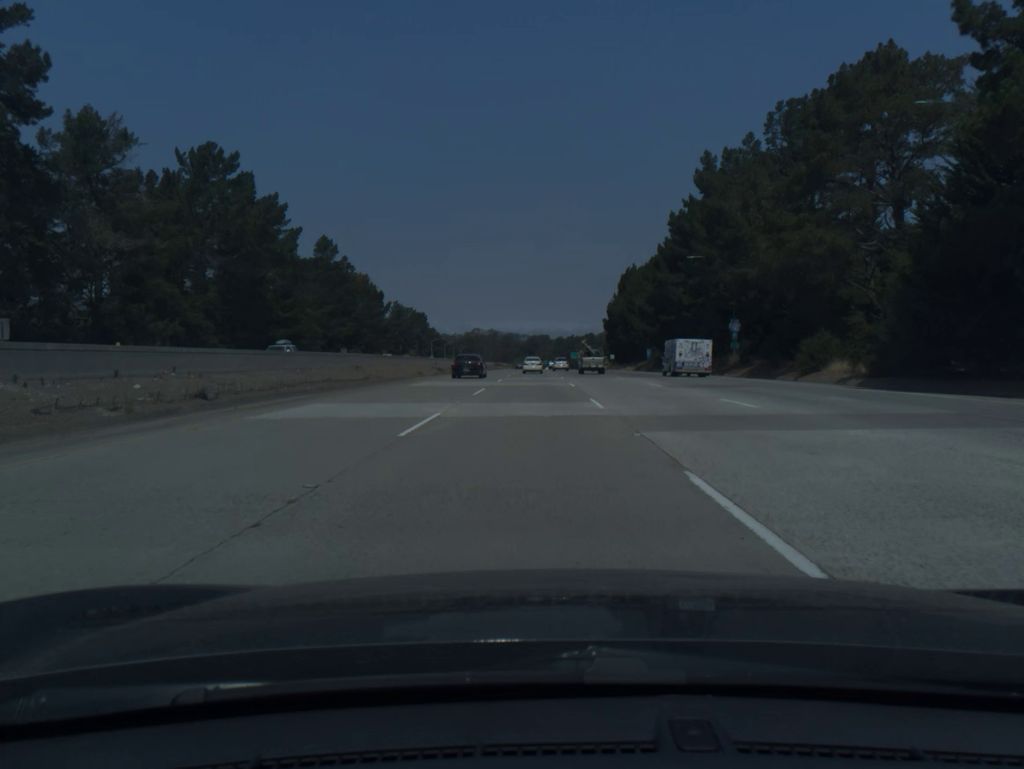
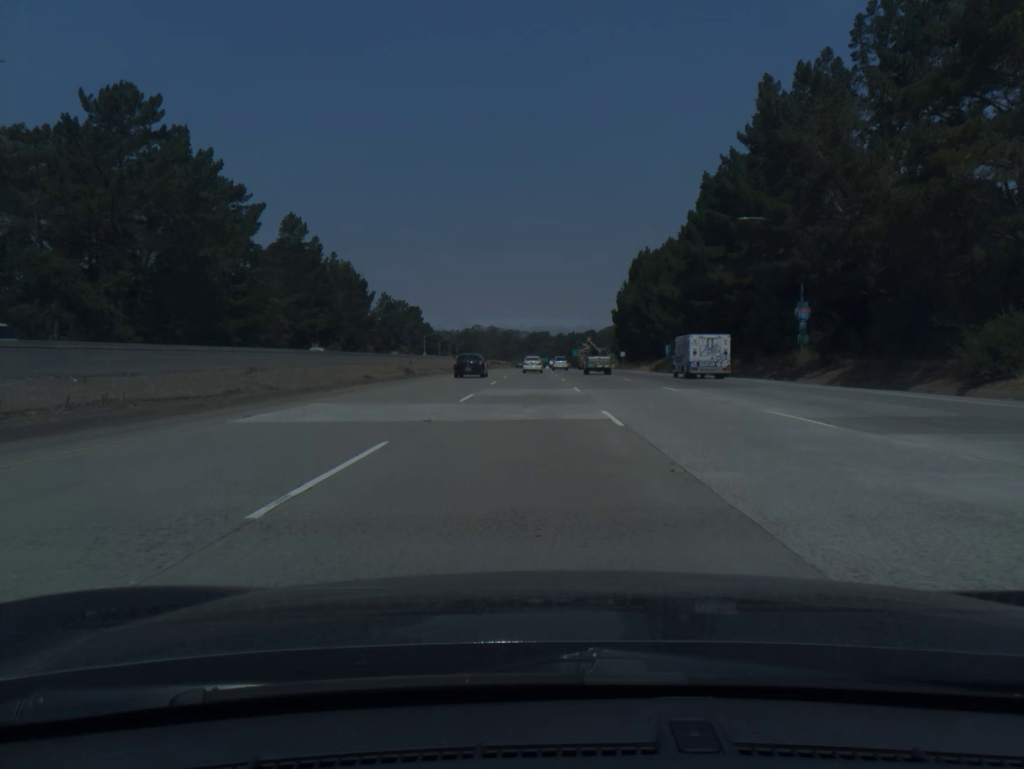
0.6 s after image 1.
(0.0, +19.5) m; 0°
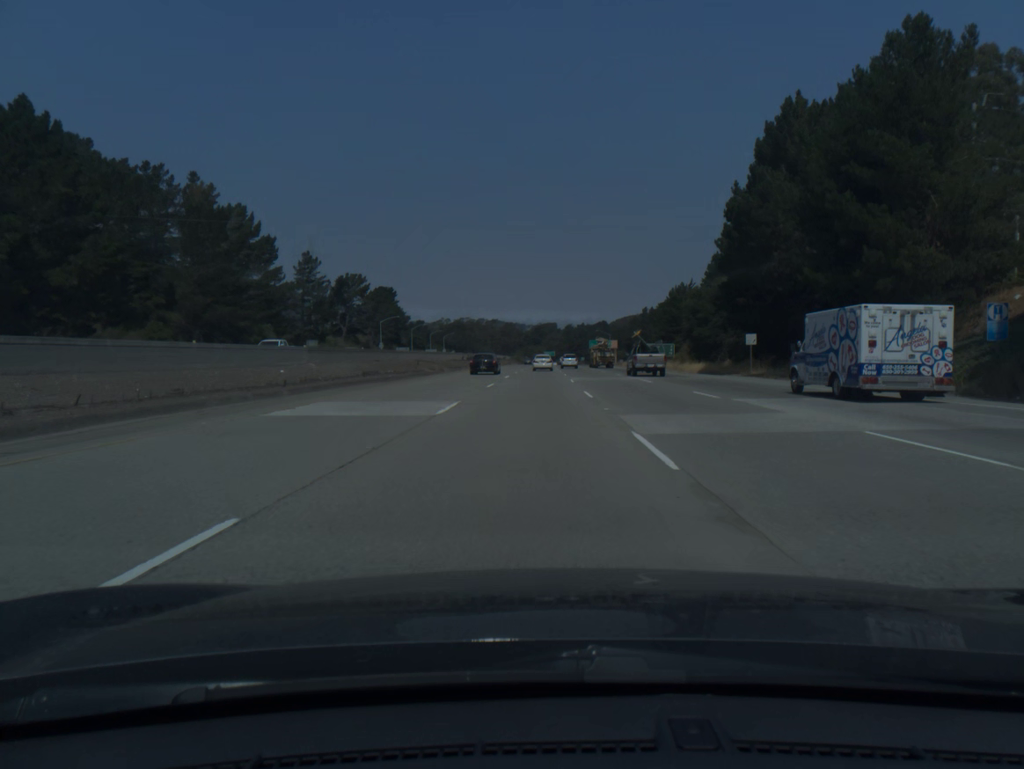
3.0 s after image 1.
(-0.2, +78.4) m; 0°
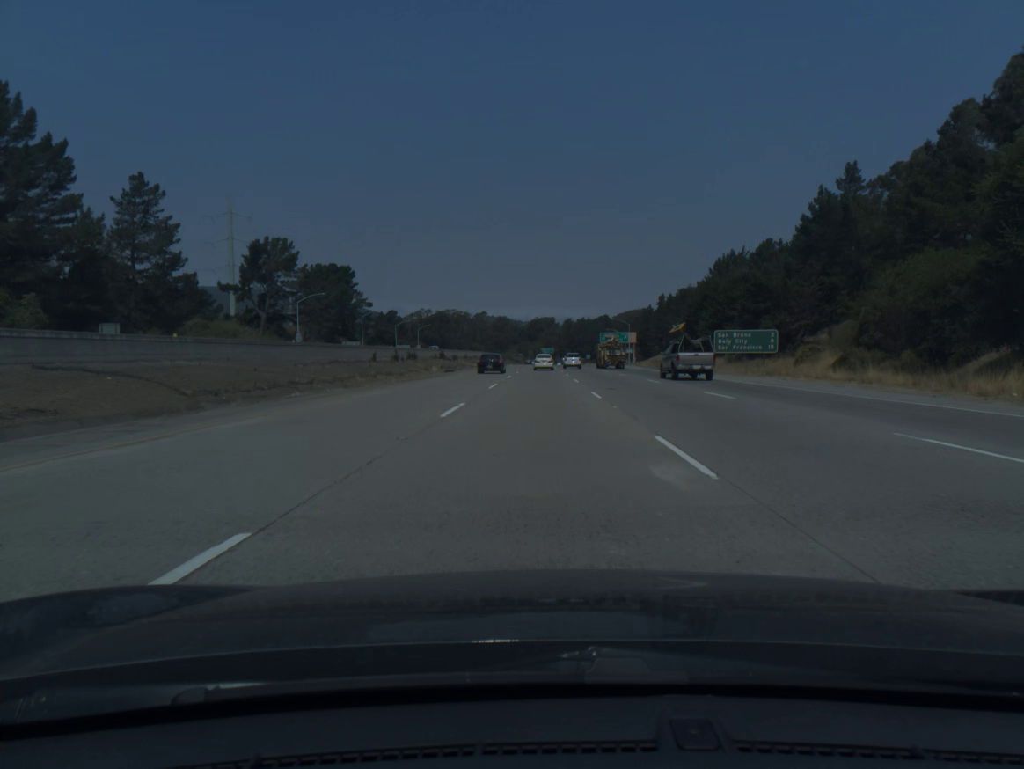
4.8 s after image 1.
(0.0, +59.1) m; 0°
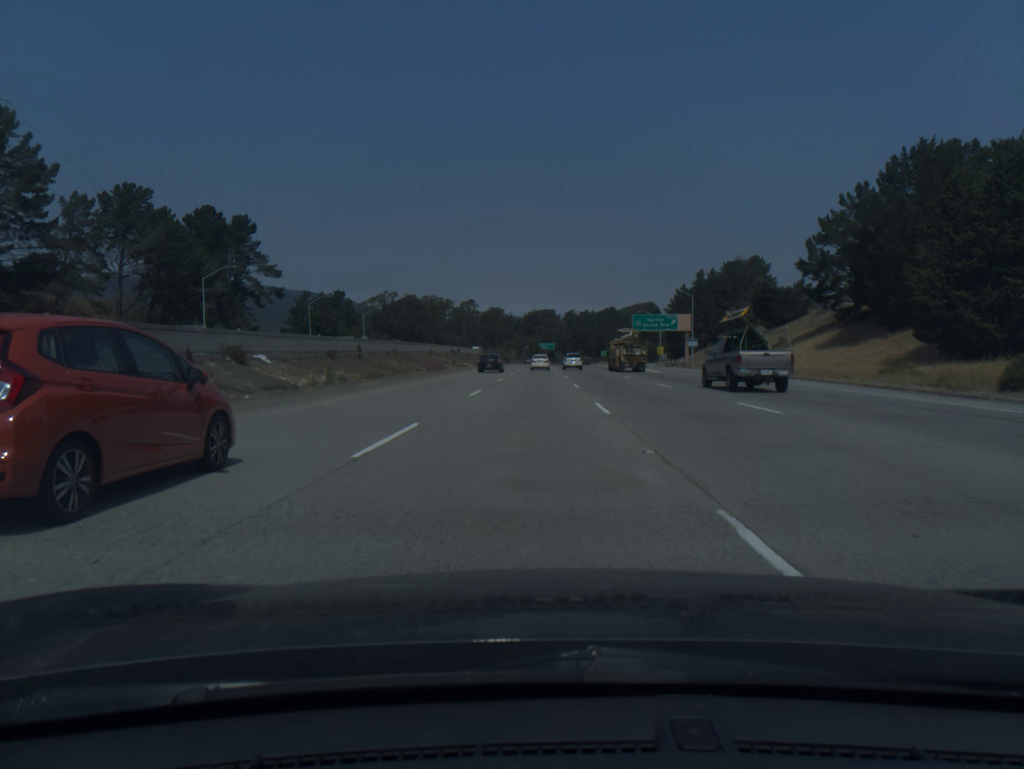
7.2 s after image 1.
(+0.4, +79.1) m; 0°
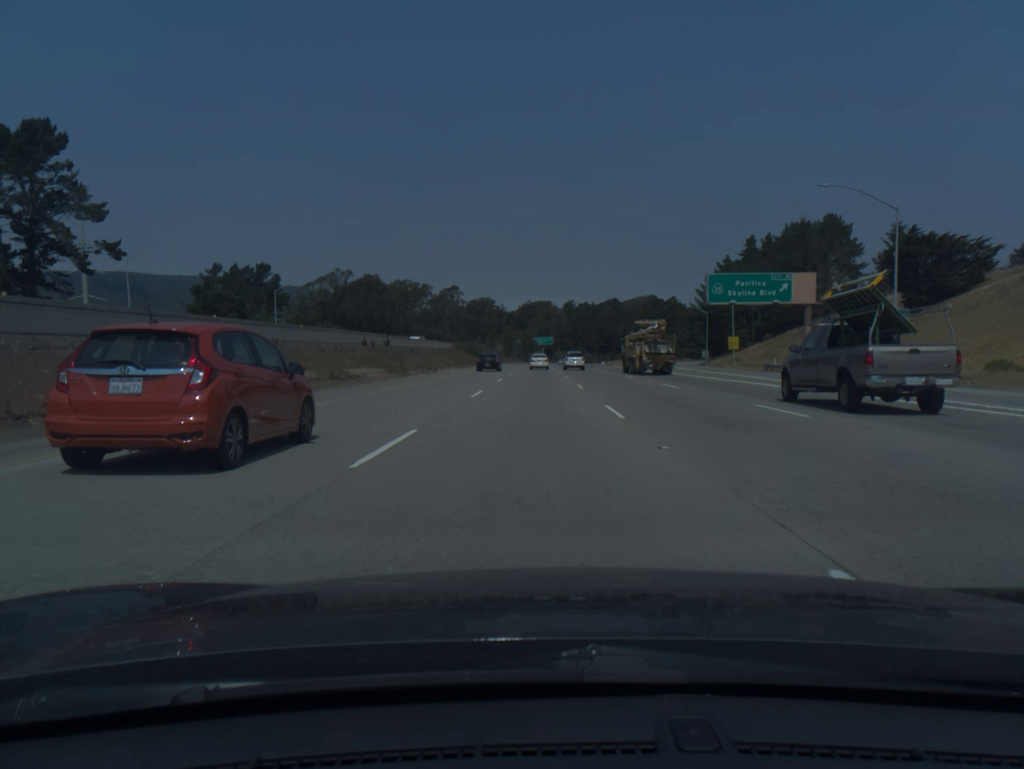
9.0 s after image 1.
(0.0, +59.7) m; 0°
